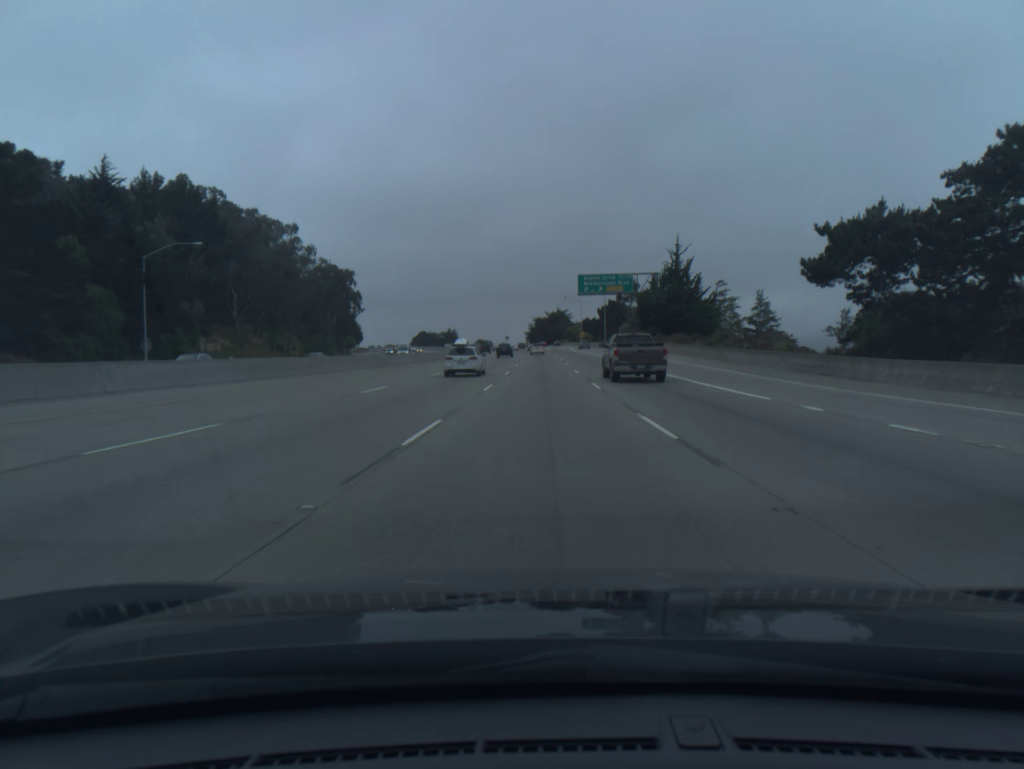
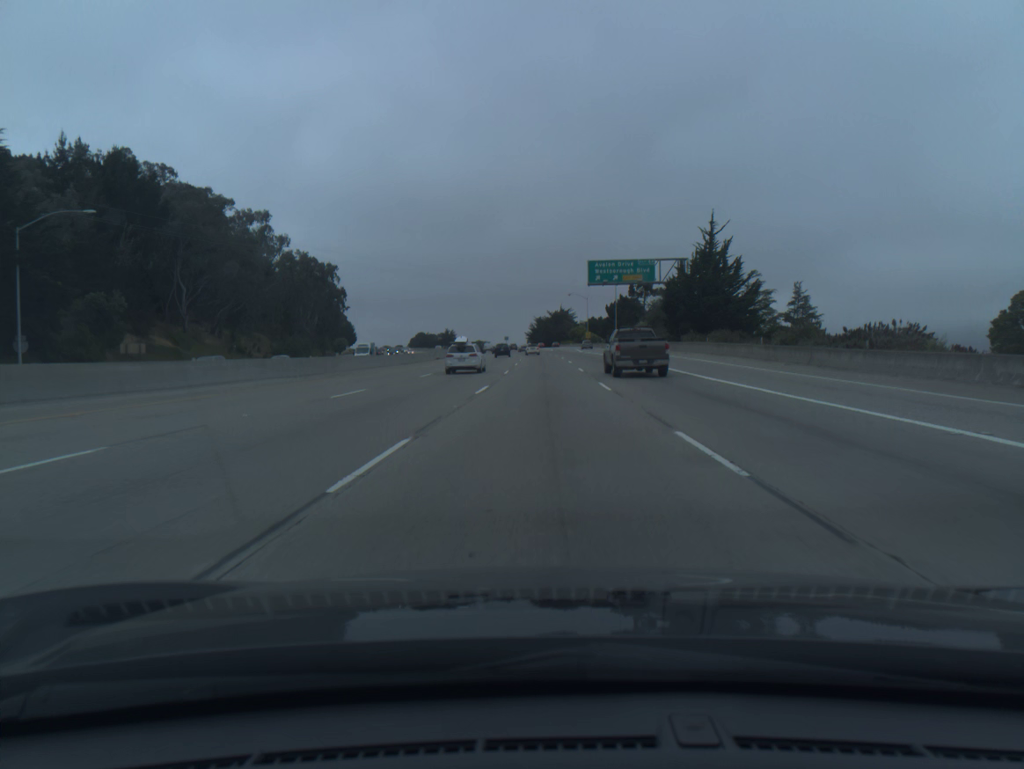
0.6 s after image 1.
(0.0, +18.2) m; 0°
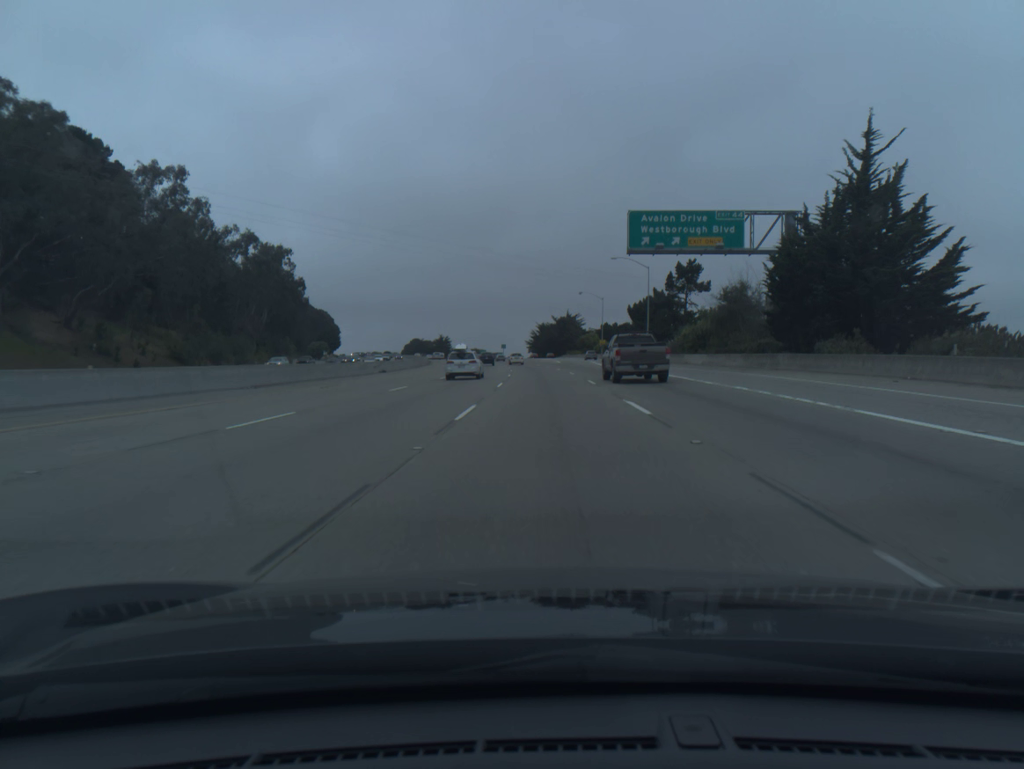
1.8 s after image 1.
(-0.1, +36.3) m; 0°
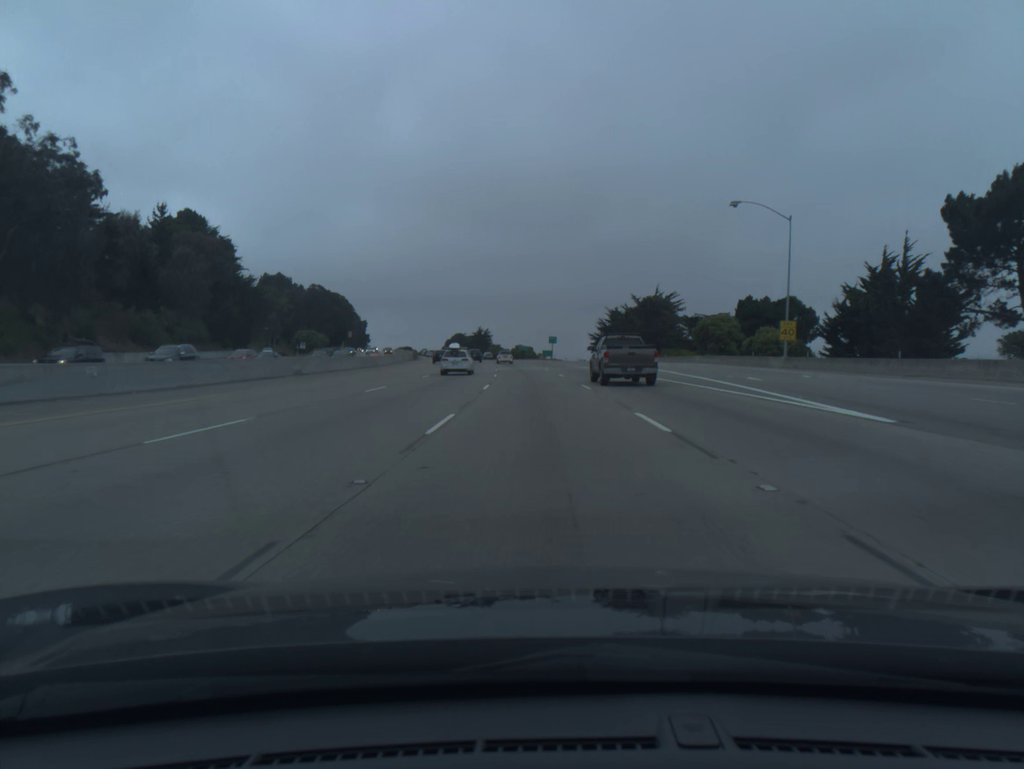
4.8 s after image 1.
(-2.2, +90.2) m; -4°
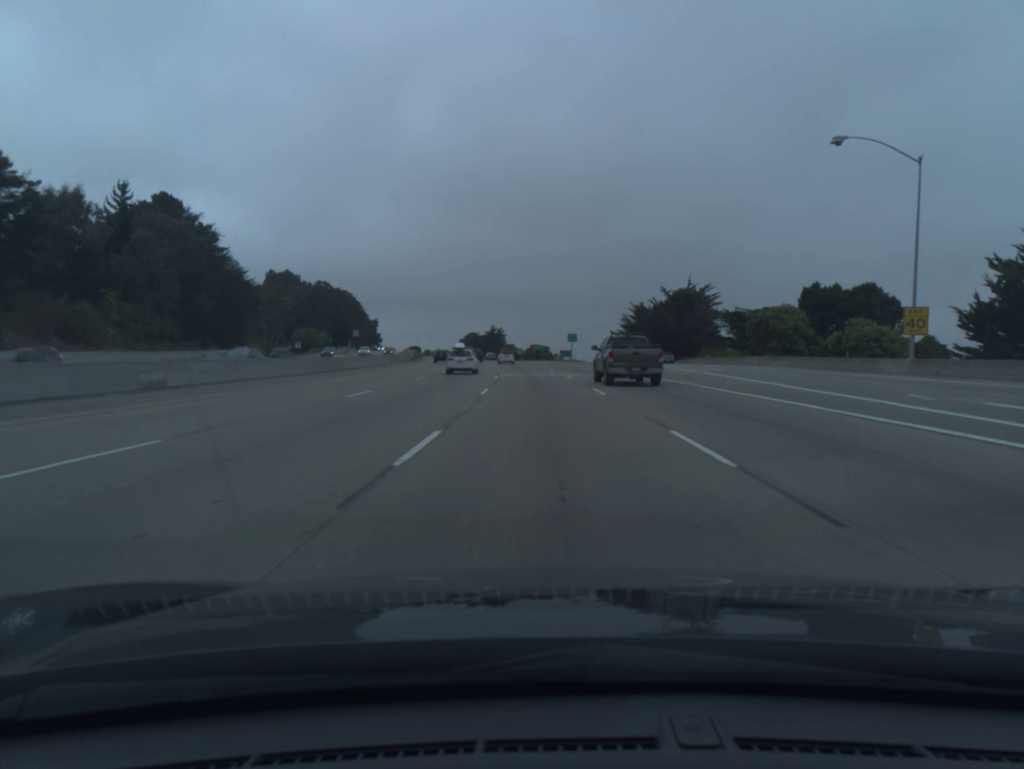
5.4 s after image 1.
(-0.2, +18.1) m; -1°
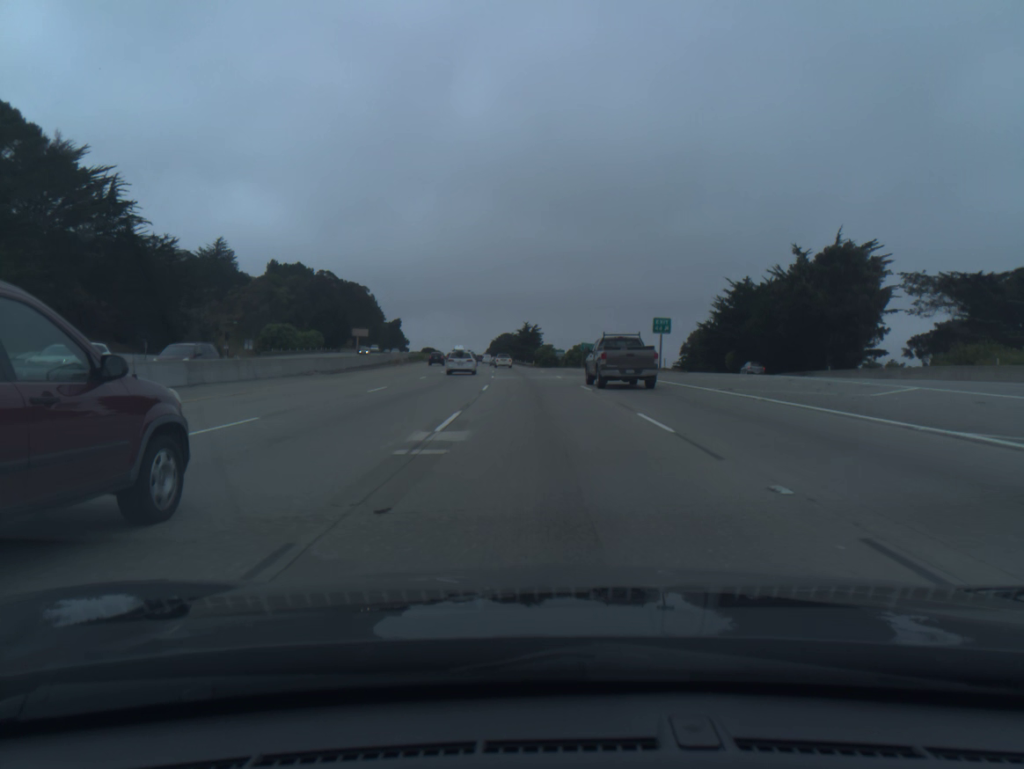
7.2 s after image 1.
(-1.4, +54.6) m; -3°
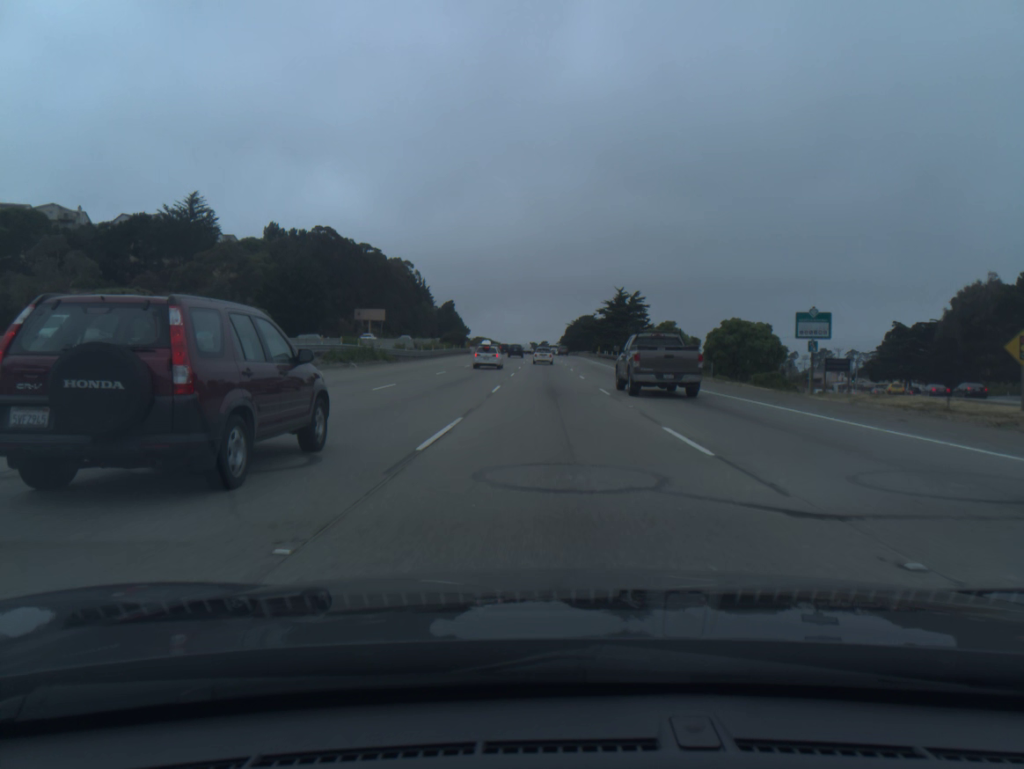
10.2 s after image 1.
(-4.6, +89.7) m; -6°
